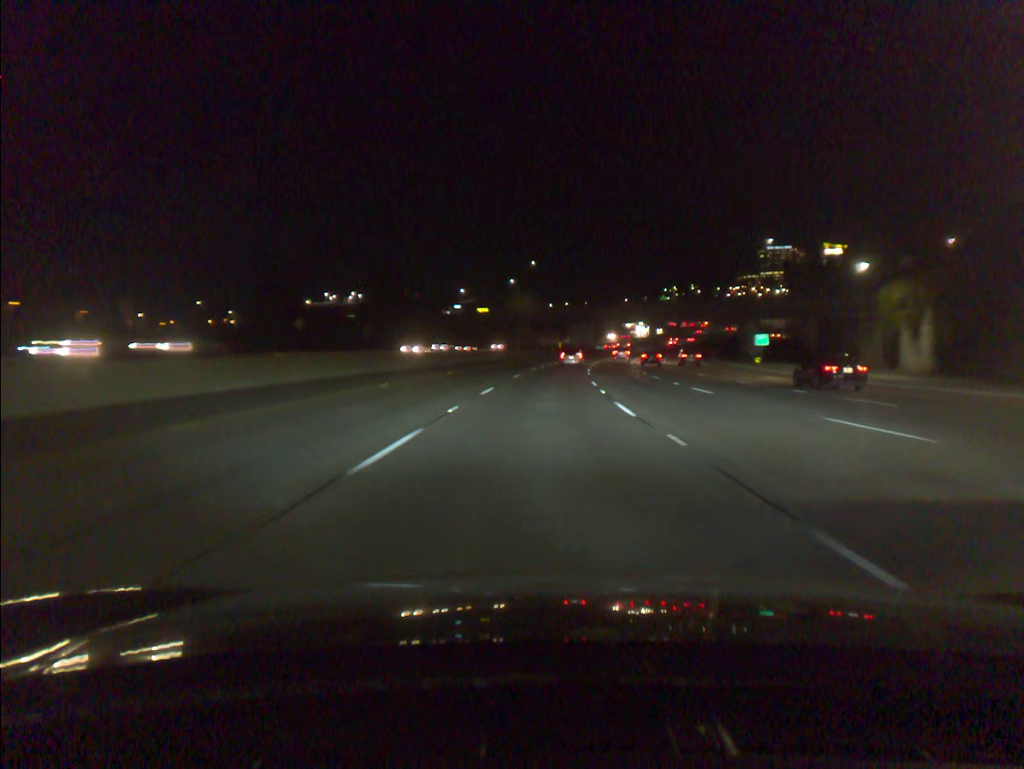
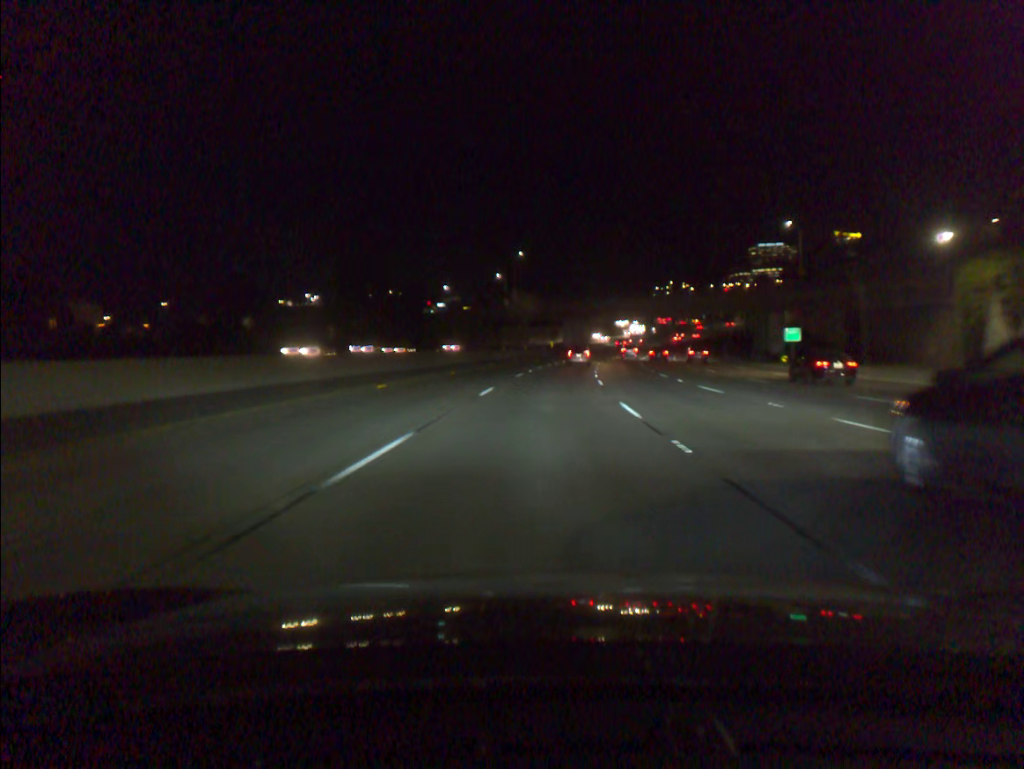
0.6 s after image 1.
(+0.1, +15.6) m; +1°
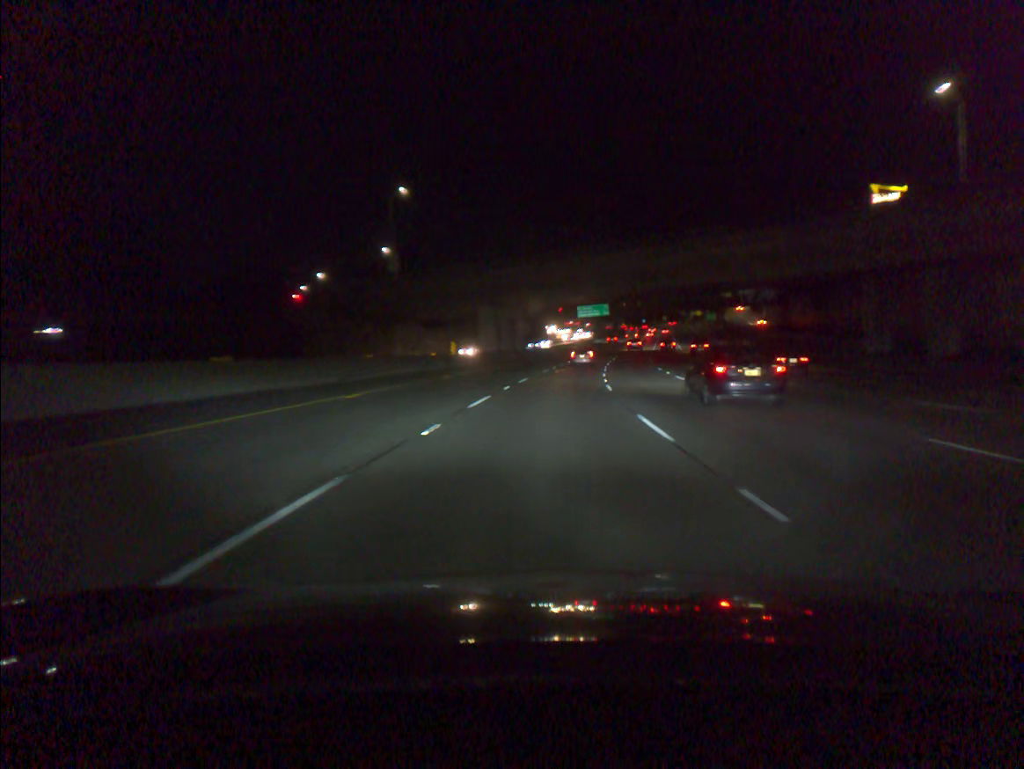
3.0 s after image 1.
(+2.6, +62.2) m; +5°
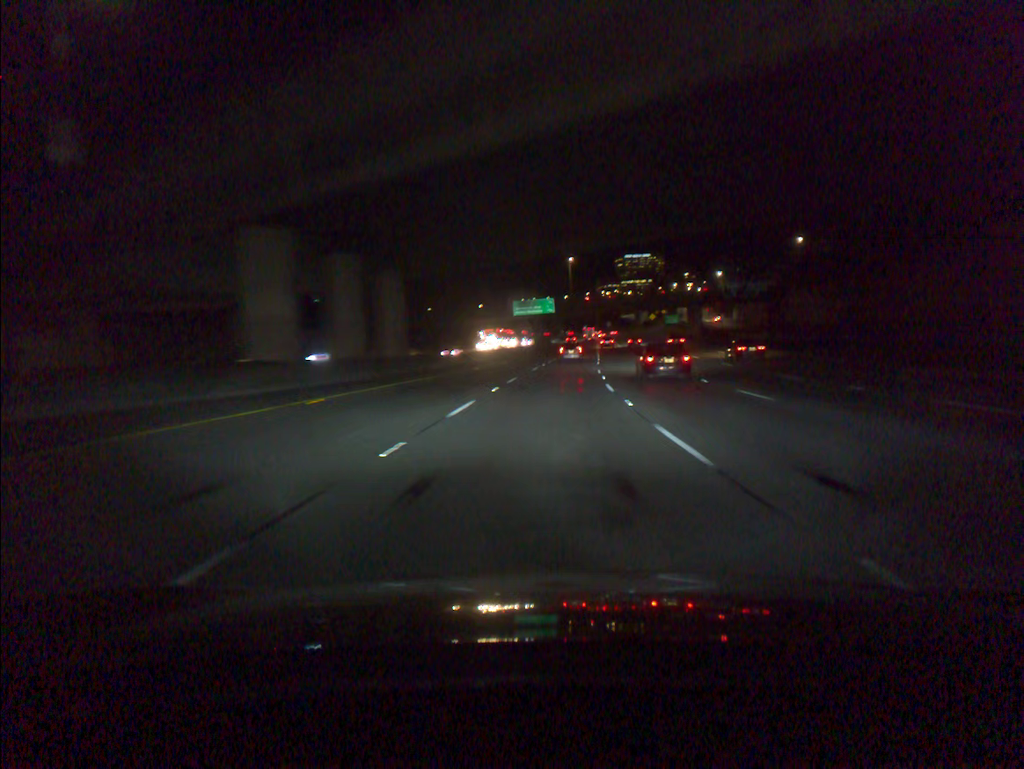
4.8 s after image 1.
(+1.9, +46.4) m; +5°
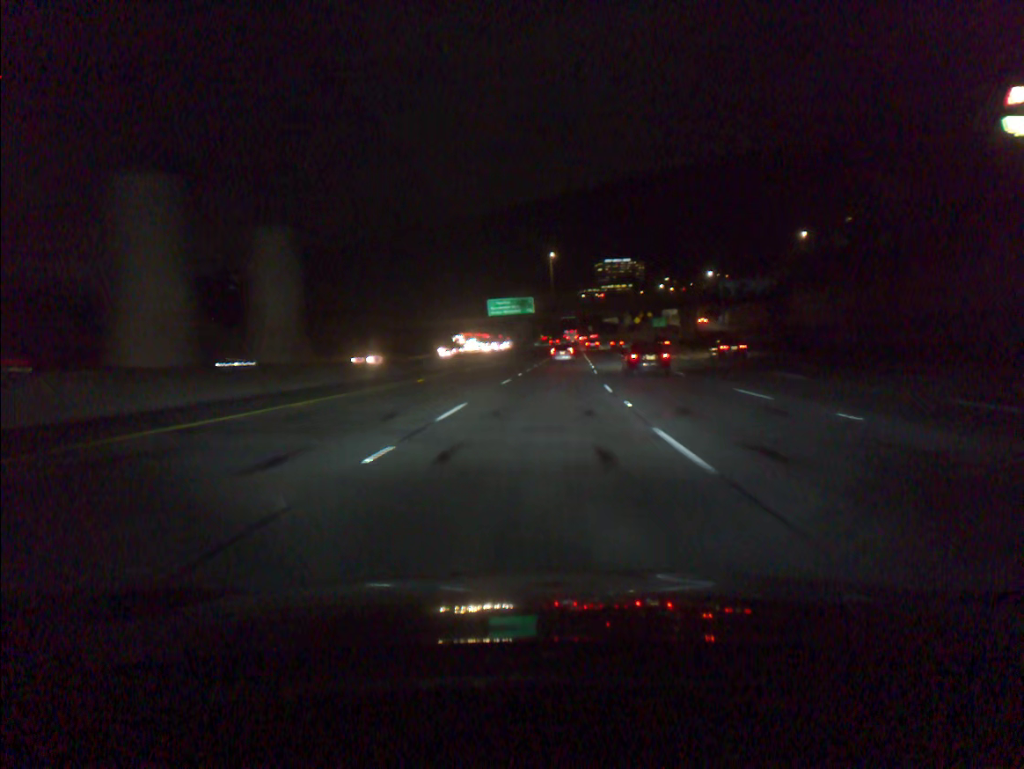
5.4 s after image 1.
(+0.2, +15.4) m; +1°
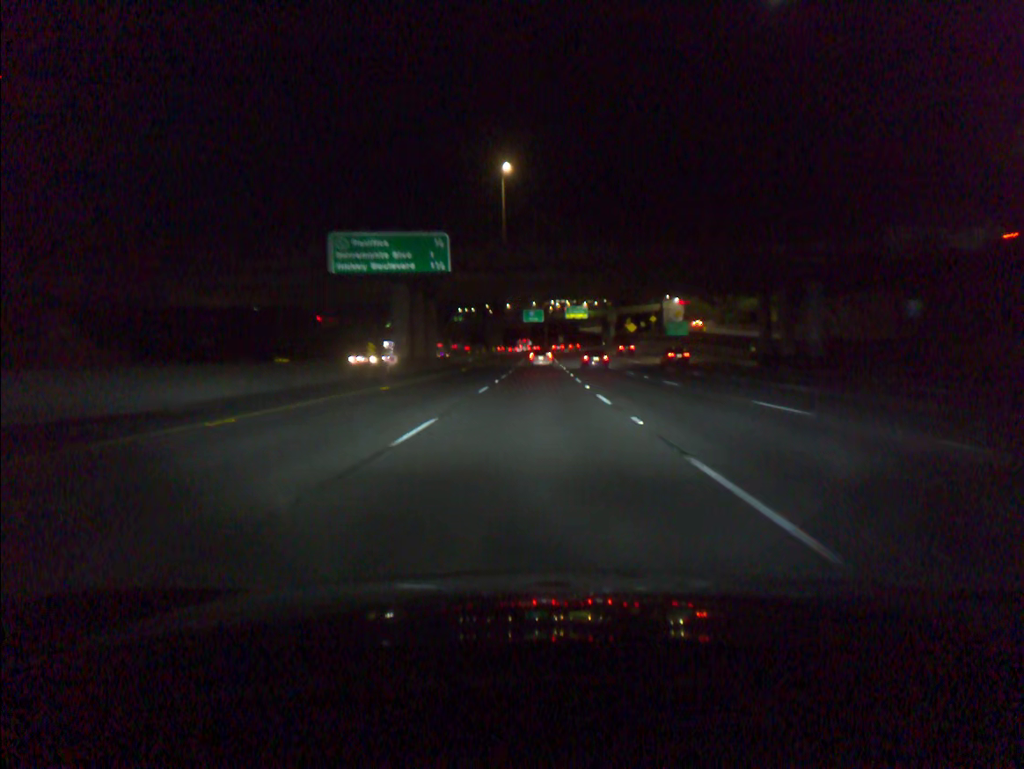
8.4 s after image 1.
(+2.8, +76.3) m; +3°
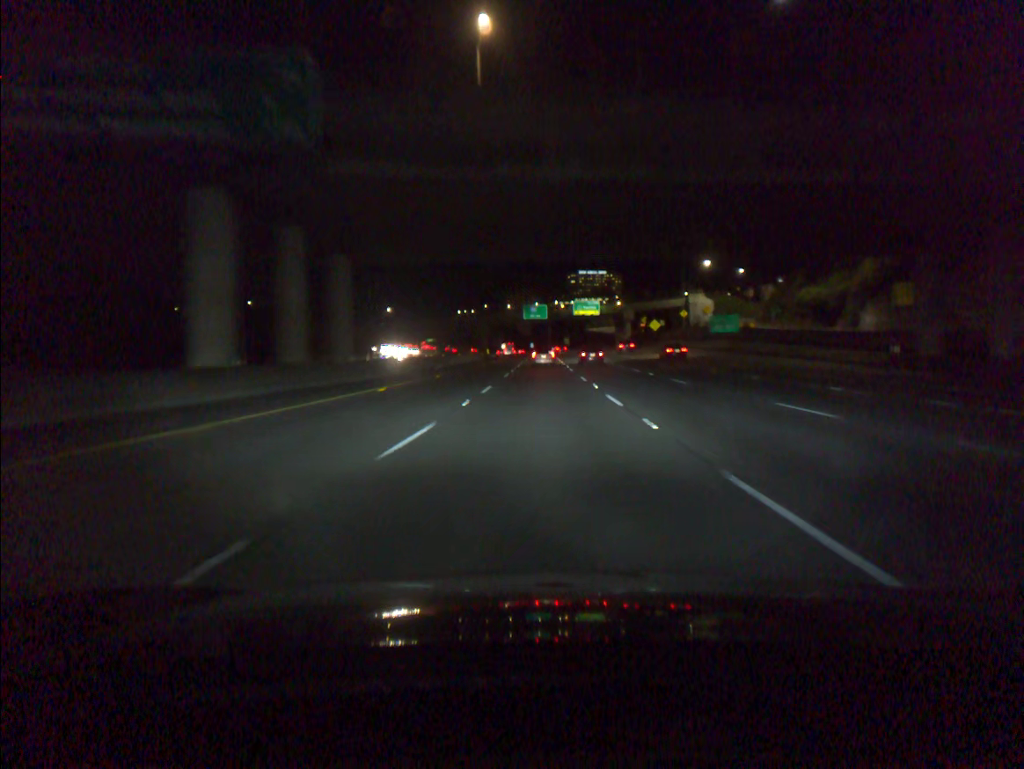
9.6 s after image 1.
(0.0, +30.4) m; 0°
